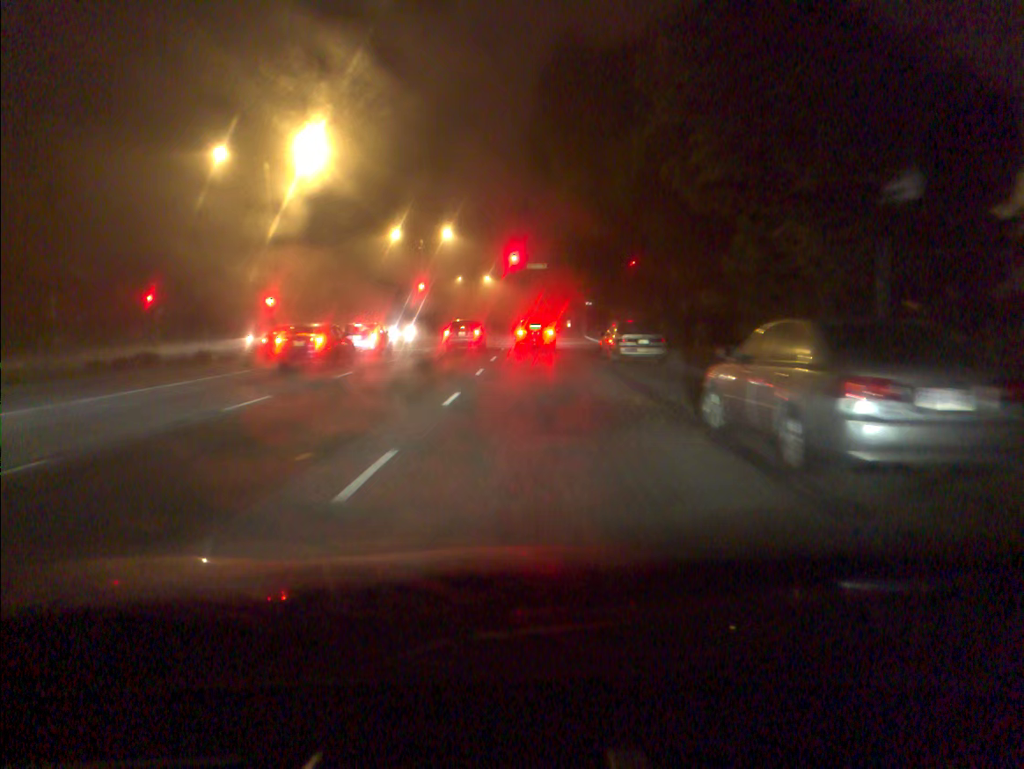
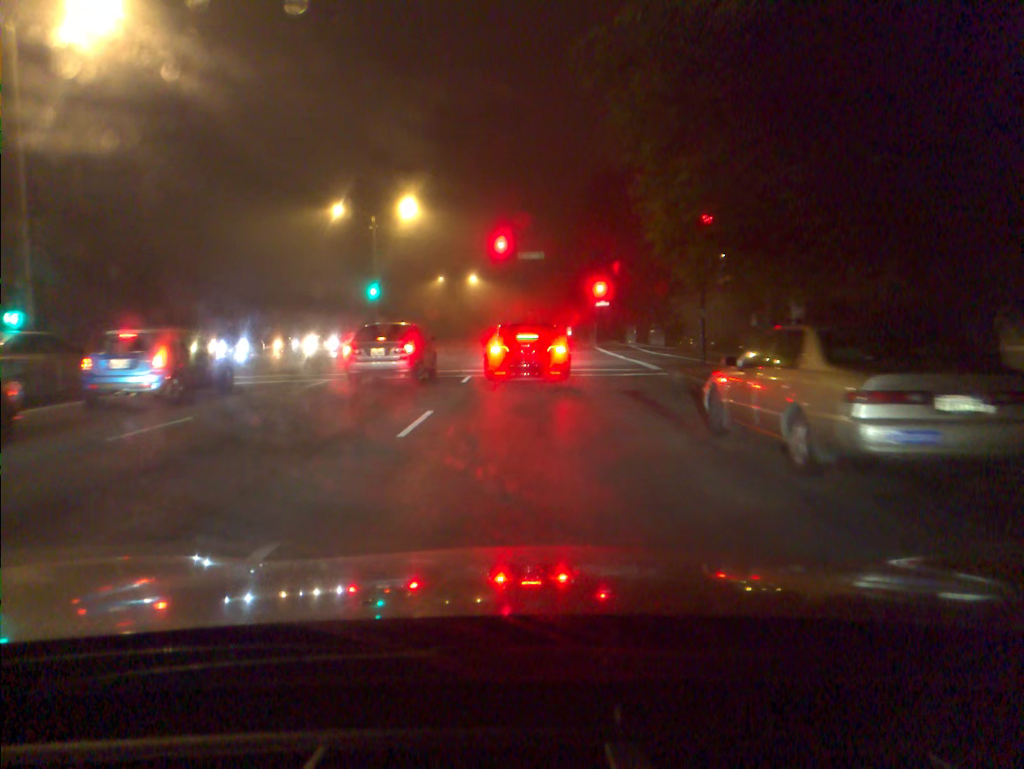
(+0.2, +18.4) m; 0°
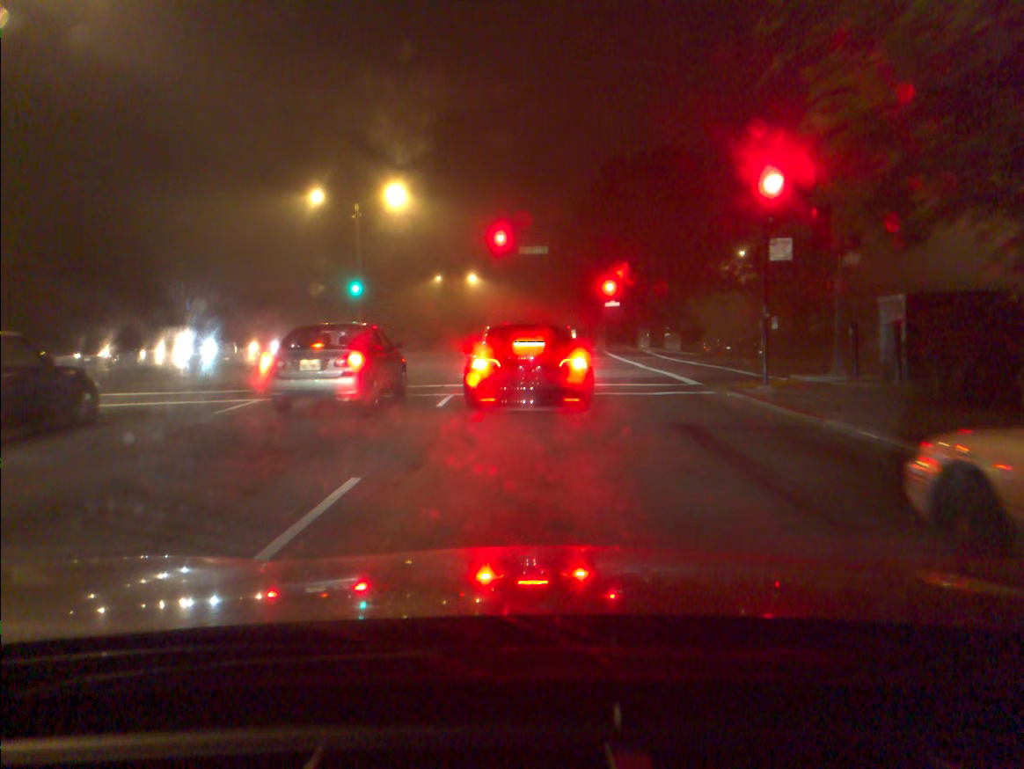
(0.0, +5.6) m; 0°
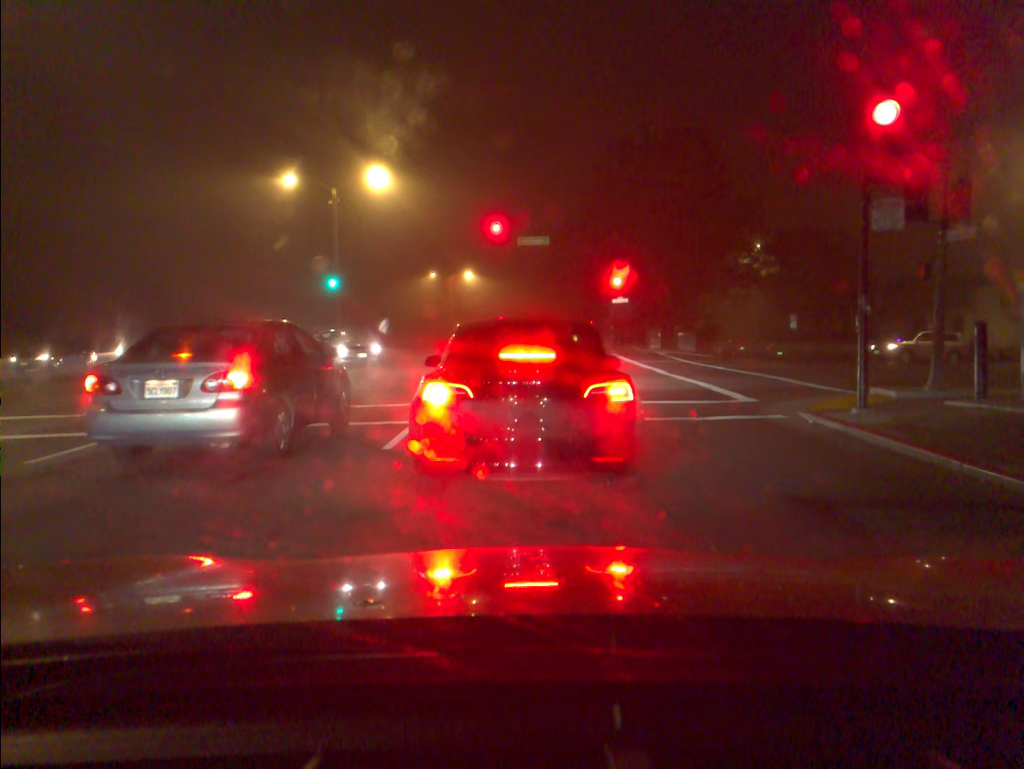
(0.0, +4.9) m; +1°
